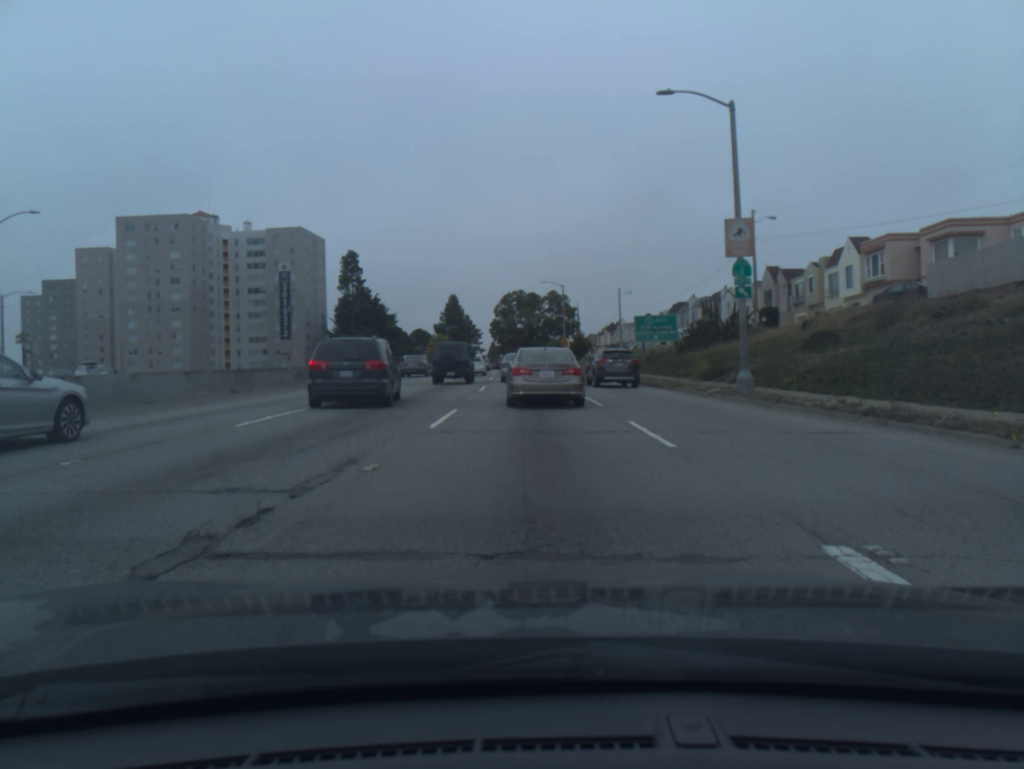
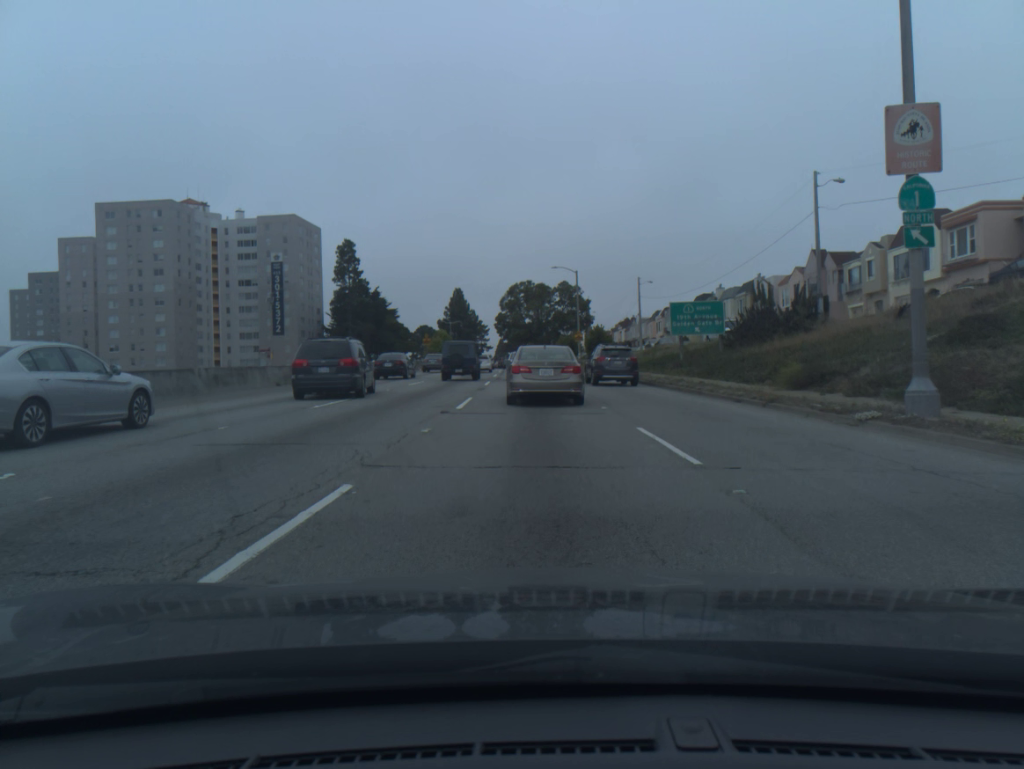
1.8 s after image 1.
(-0.1, +10.5) m; 0°
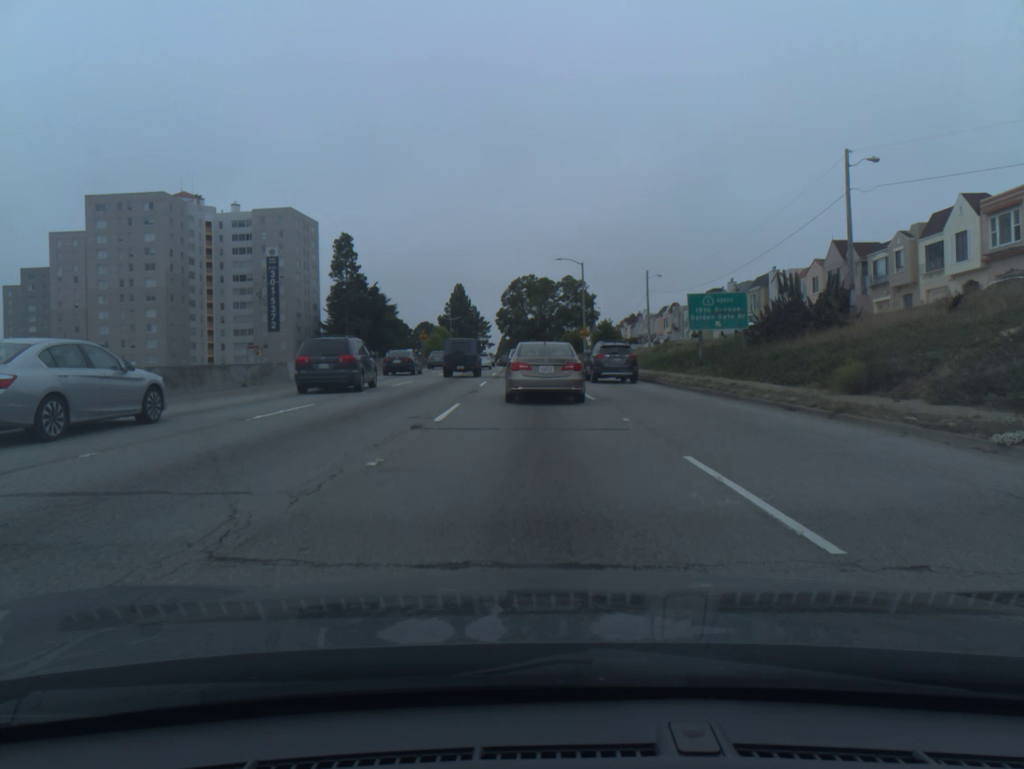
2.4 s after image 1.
(0.0, +4.0) m; 0°
